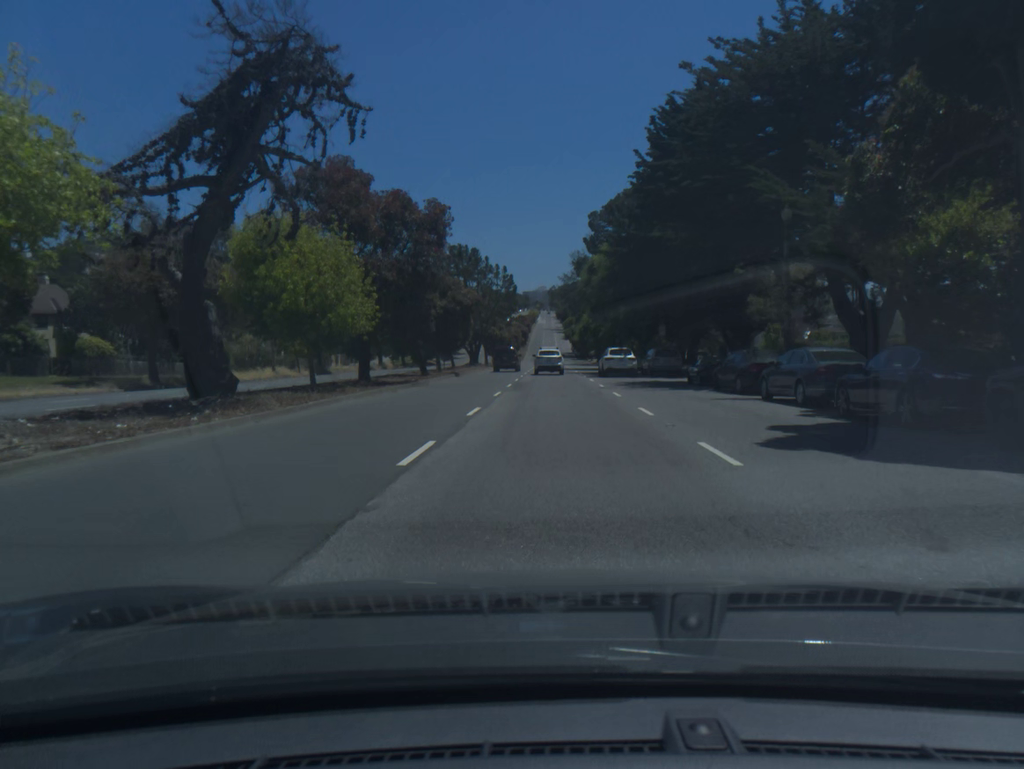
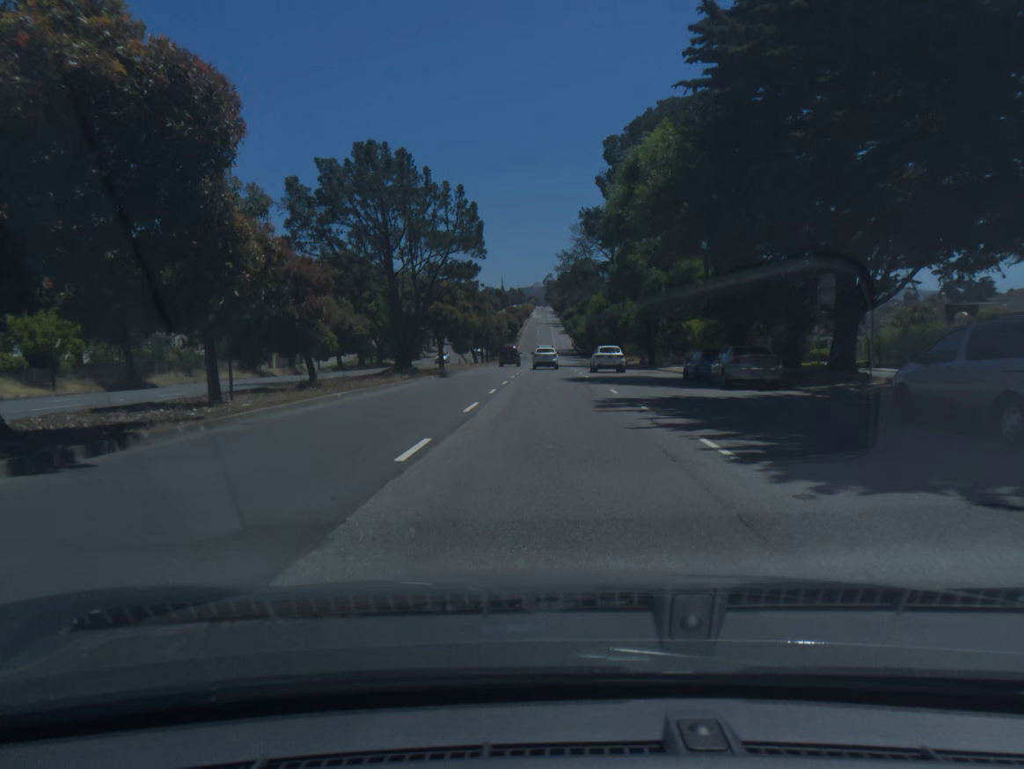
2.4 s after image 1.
(0.0, +36.5) m; 0°
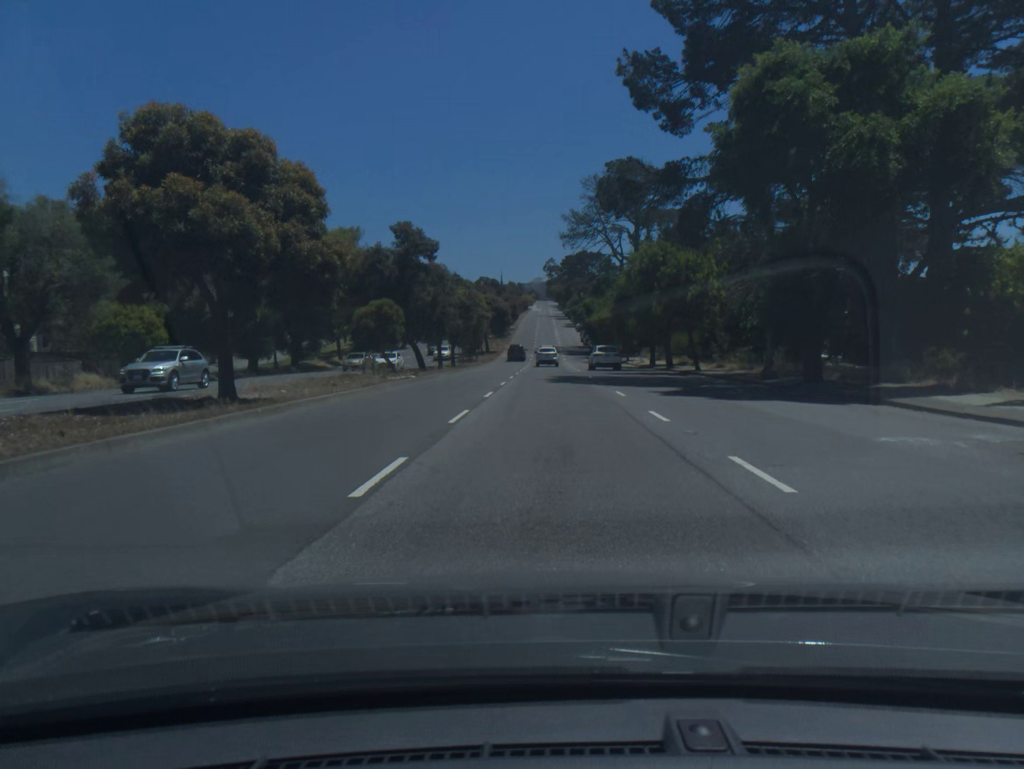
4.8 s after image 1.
(0.0, +38.4) m; 0°
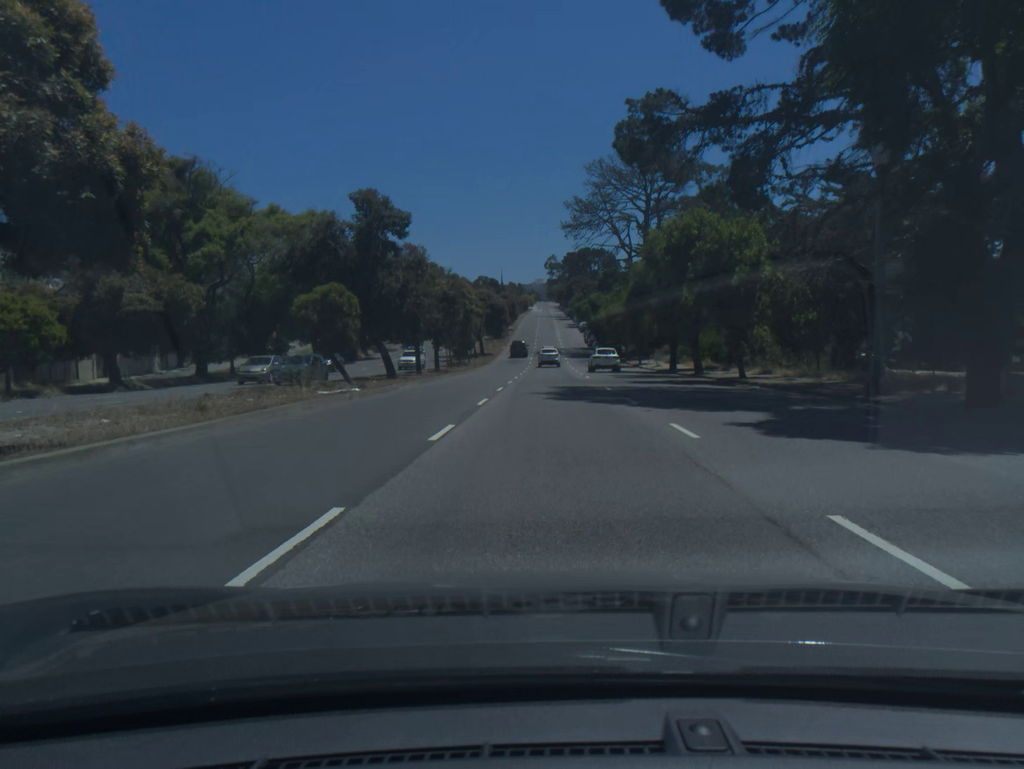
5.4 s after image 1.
(0.0, +9.9) m; 0°
